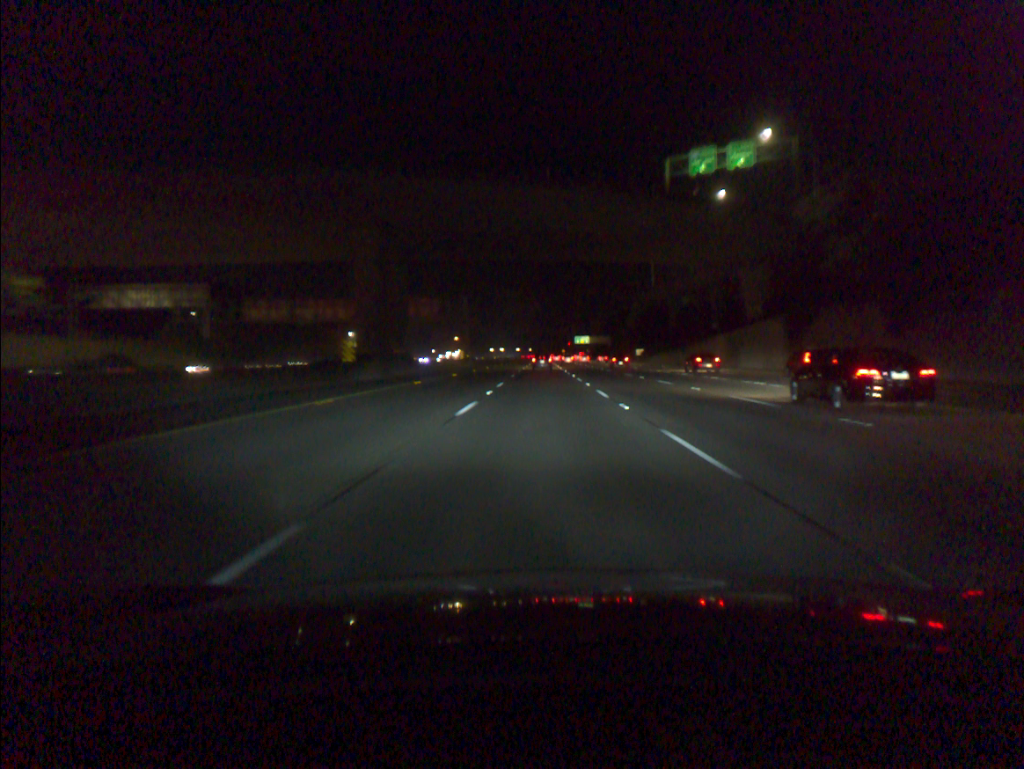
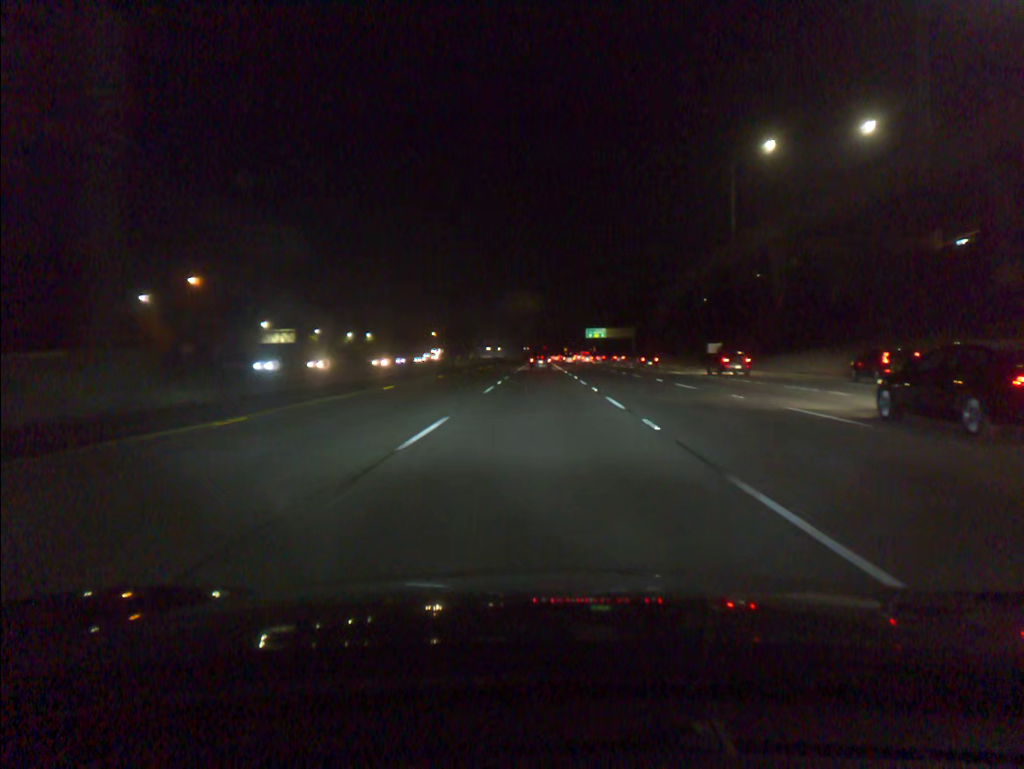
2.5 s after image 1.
(+0.1, +78.4) m; 0°
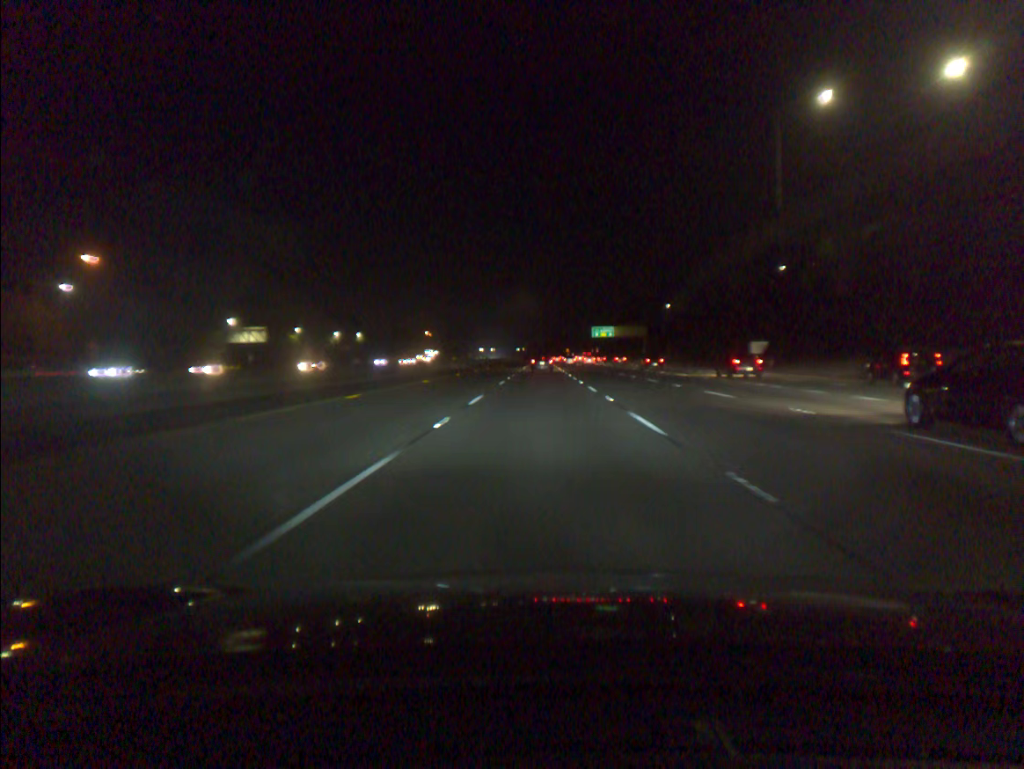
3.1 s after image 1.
(0.0, +20.0) m; 0°
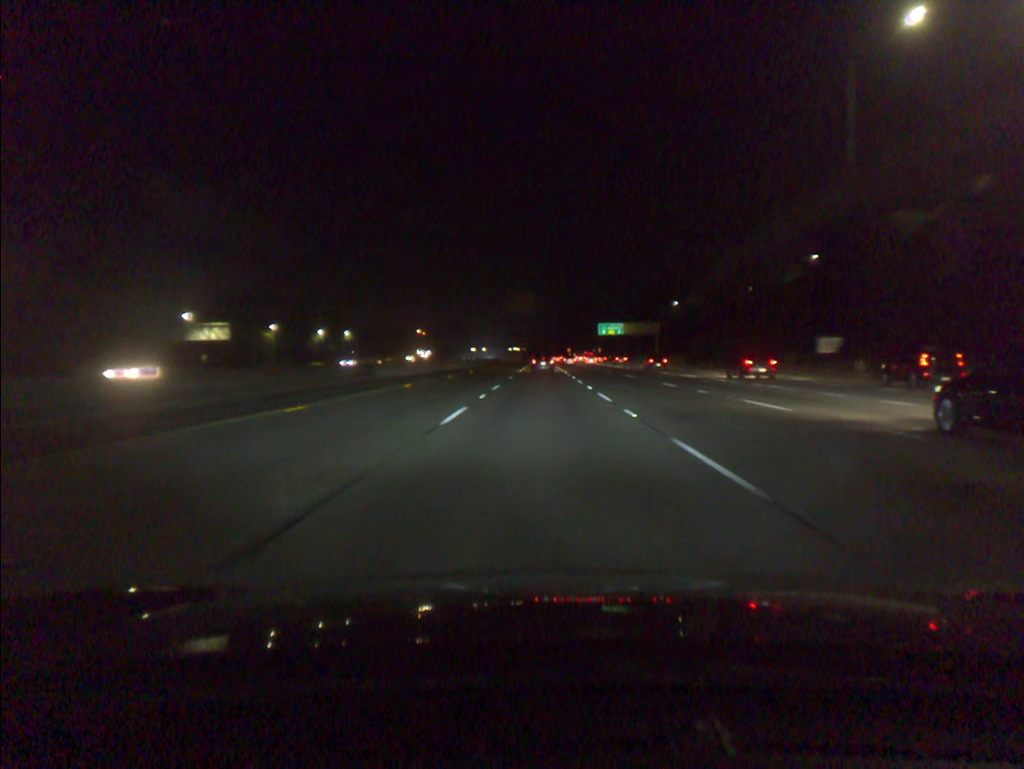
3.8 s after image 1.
(0.0, +19.9) m; 0°
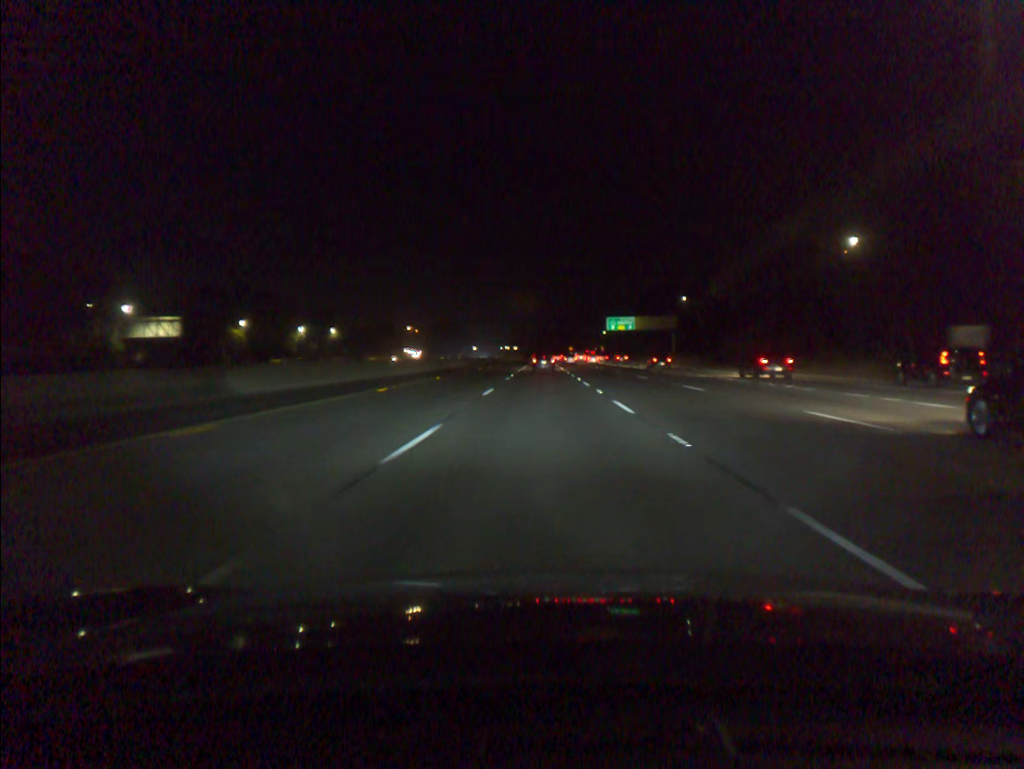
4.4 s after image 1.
(0.0, +19.7) m; 0°
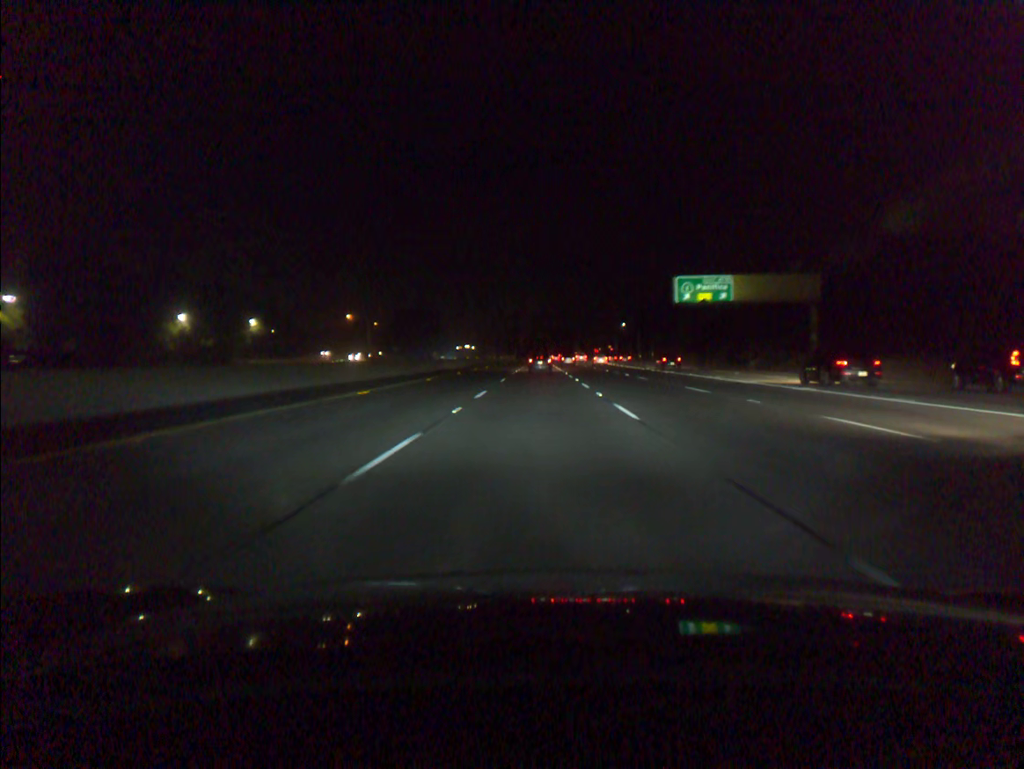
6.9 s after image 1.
(+0.3, +74.7) m; 0°
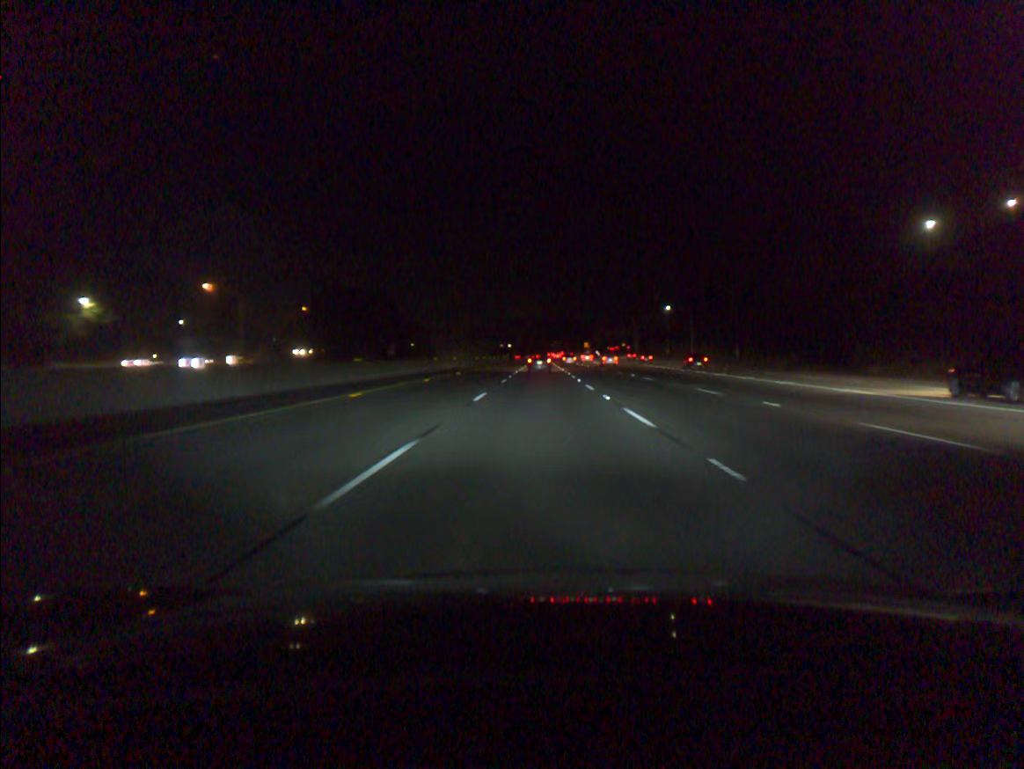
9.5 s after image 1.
(-0.2, +74.6) m; 0°
